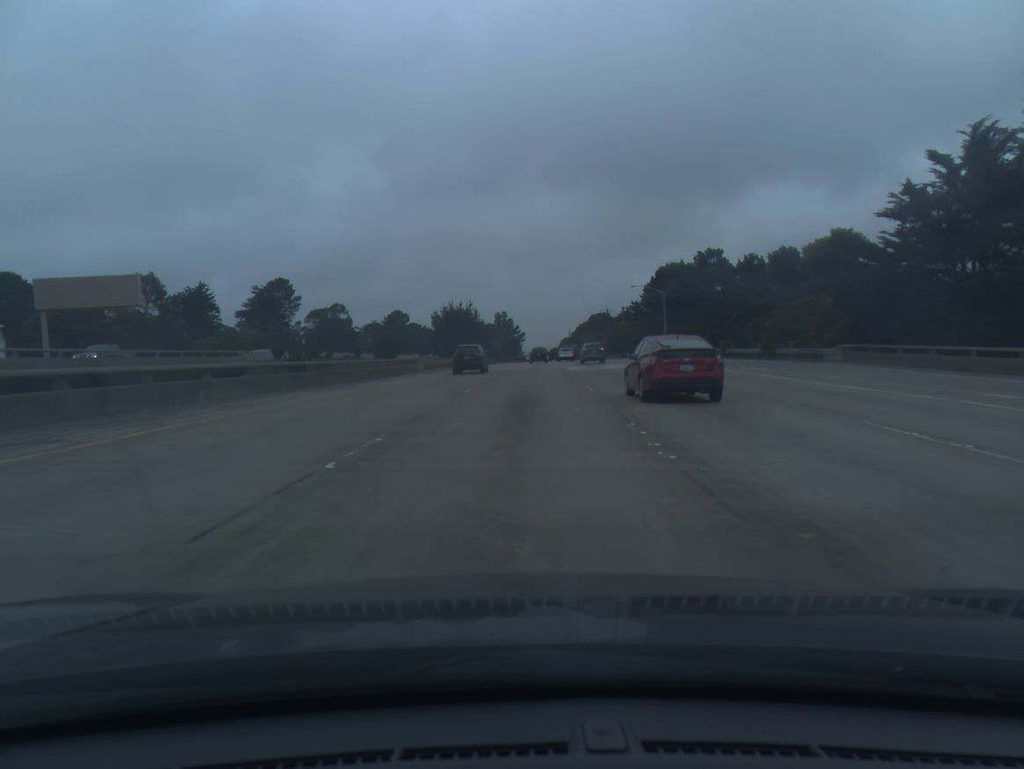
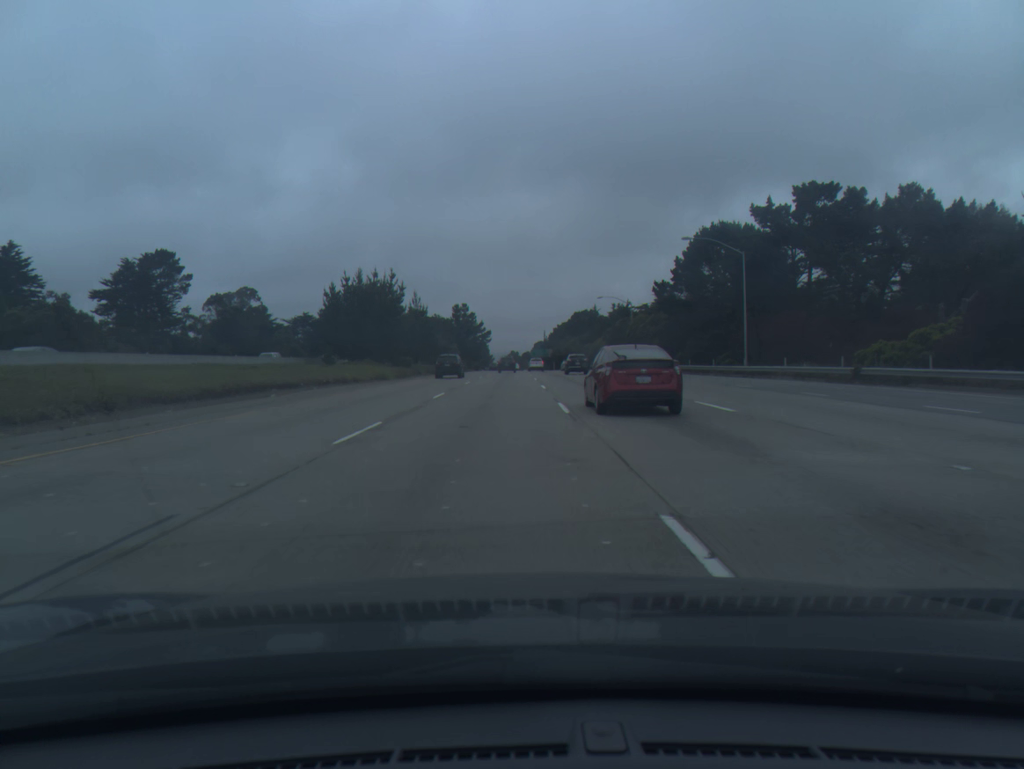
(+1.9, +53.5) m; +2°
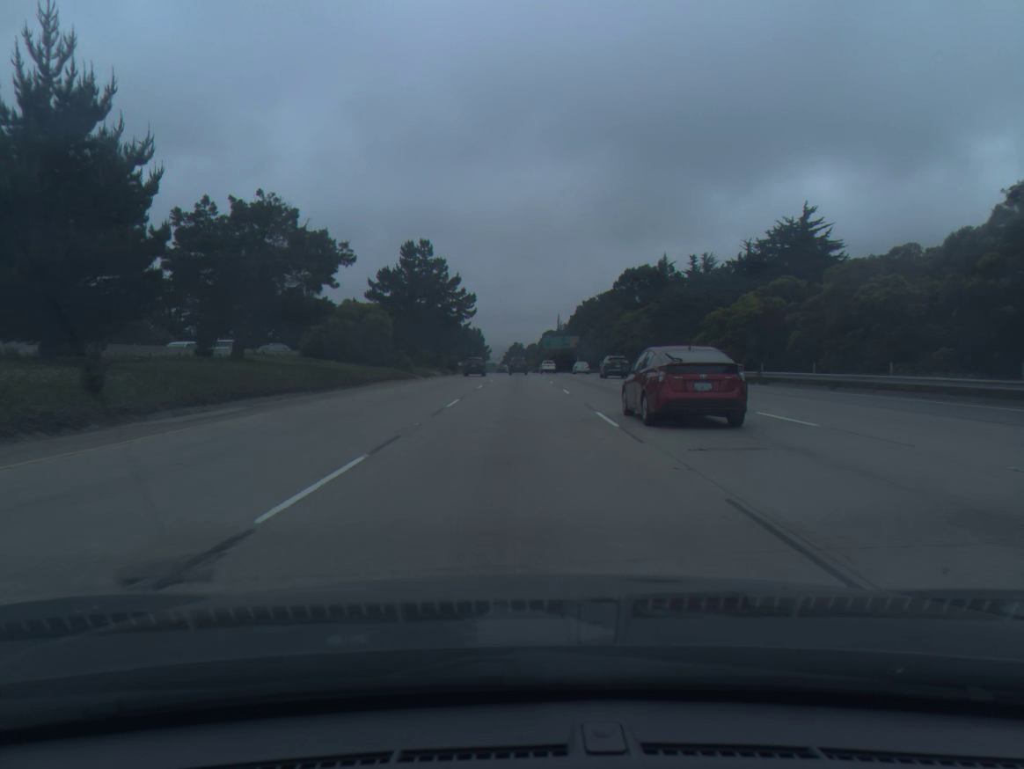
(-1.1, +90.4) m; 0°
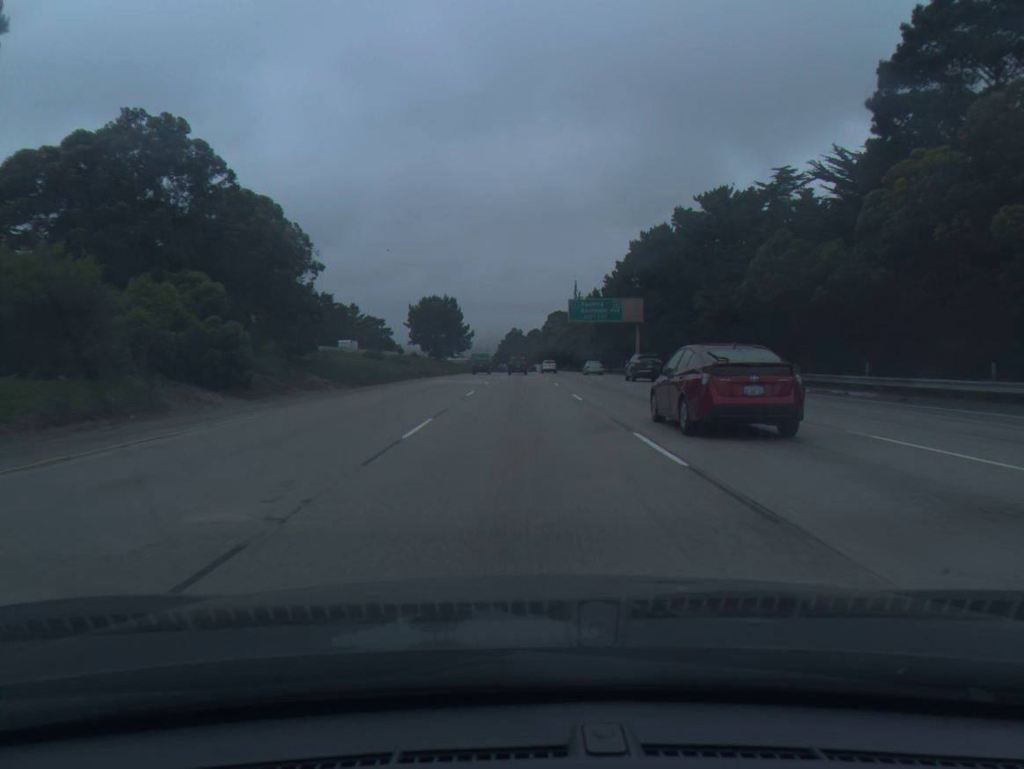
(-0.1, +92.9) m; 0°
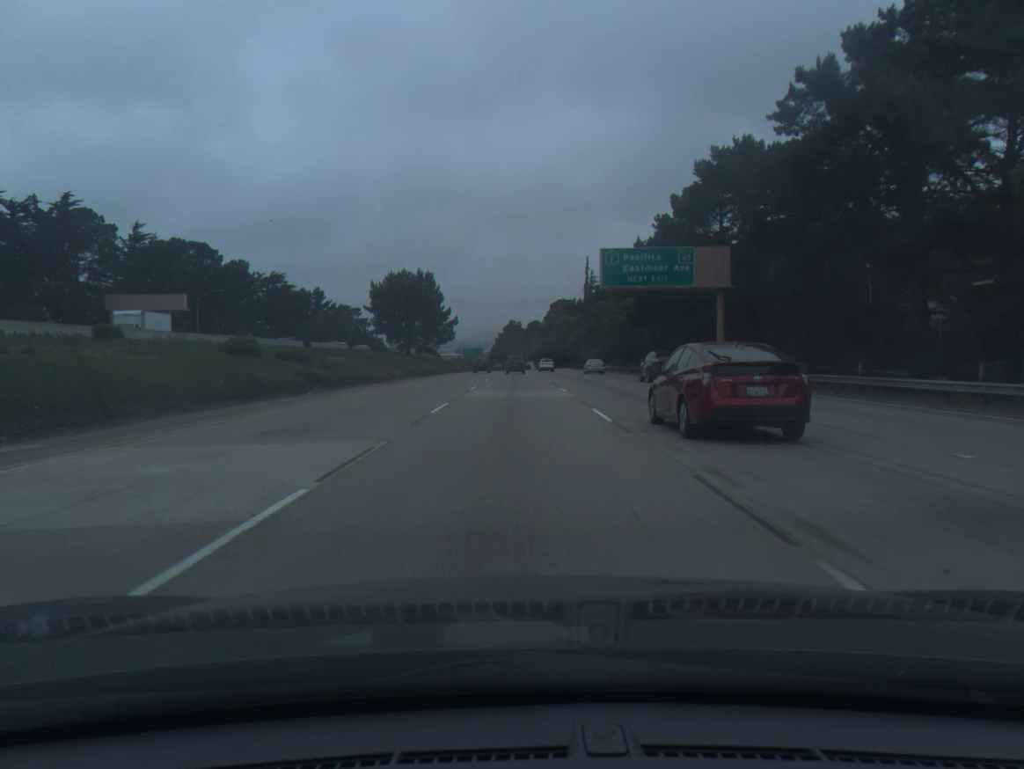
(+0.1, +37.8) m; 0°
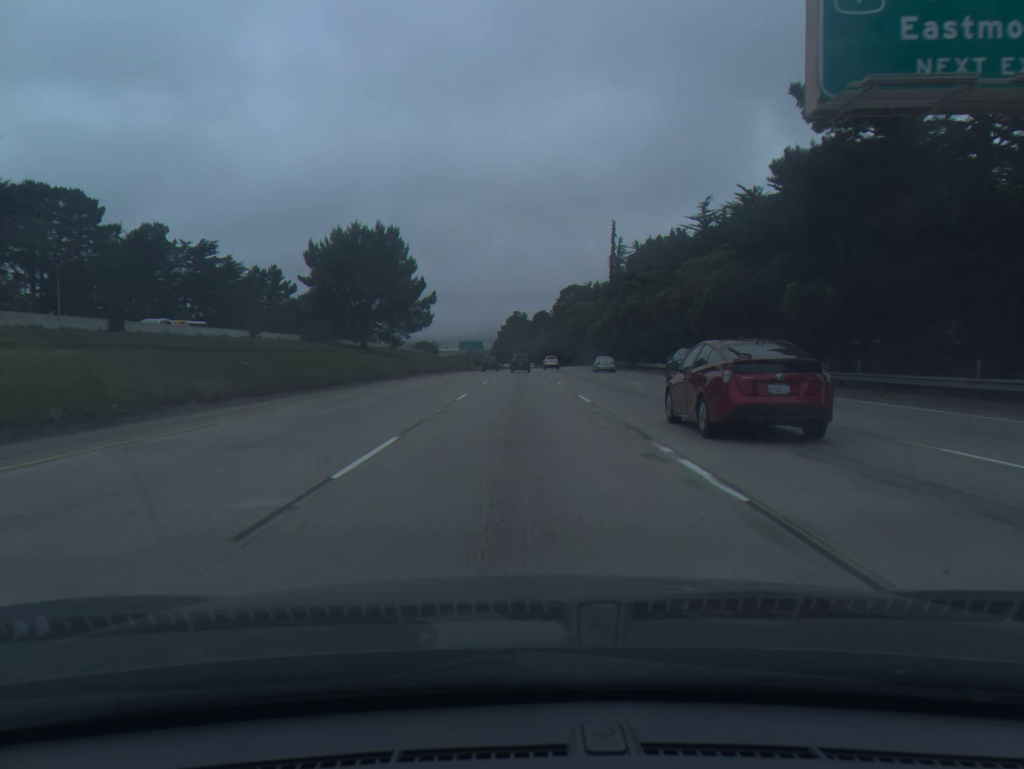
(-0.1, +37.6) m; 0°
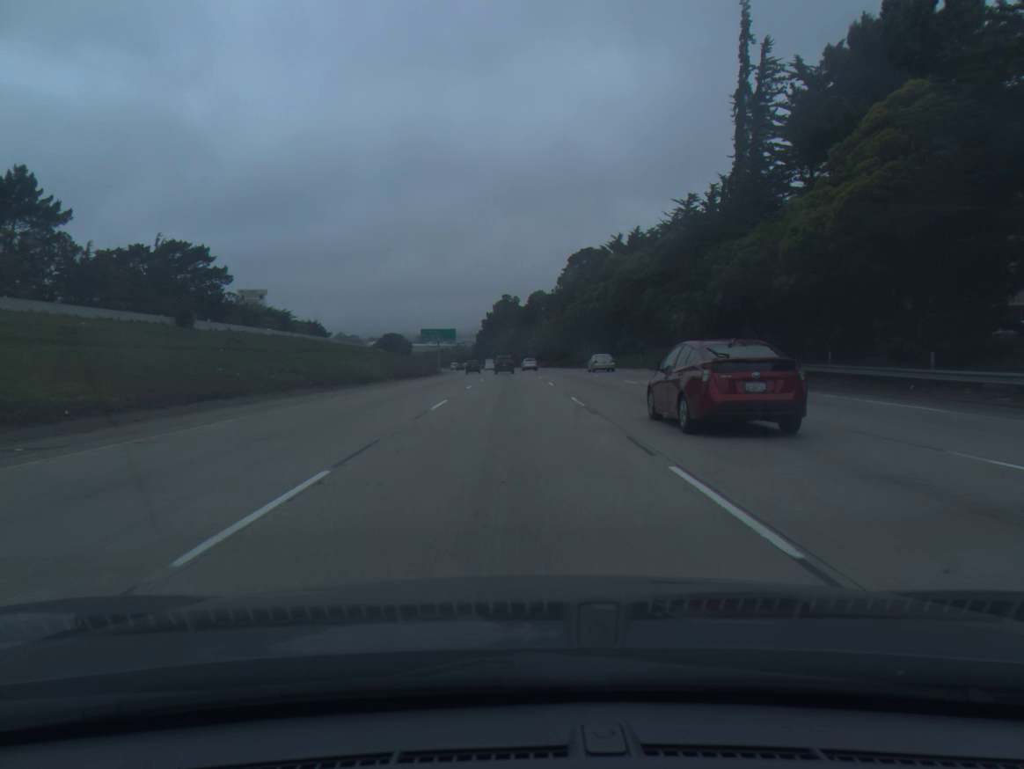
(+0.3, +74.8) m; +1°
